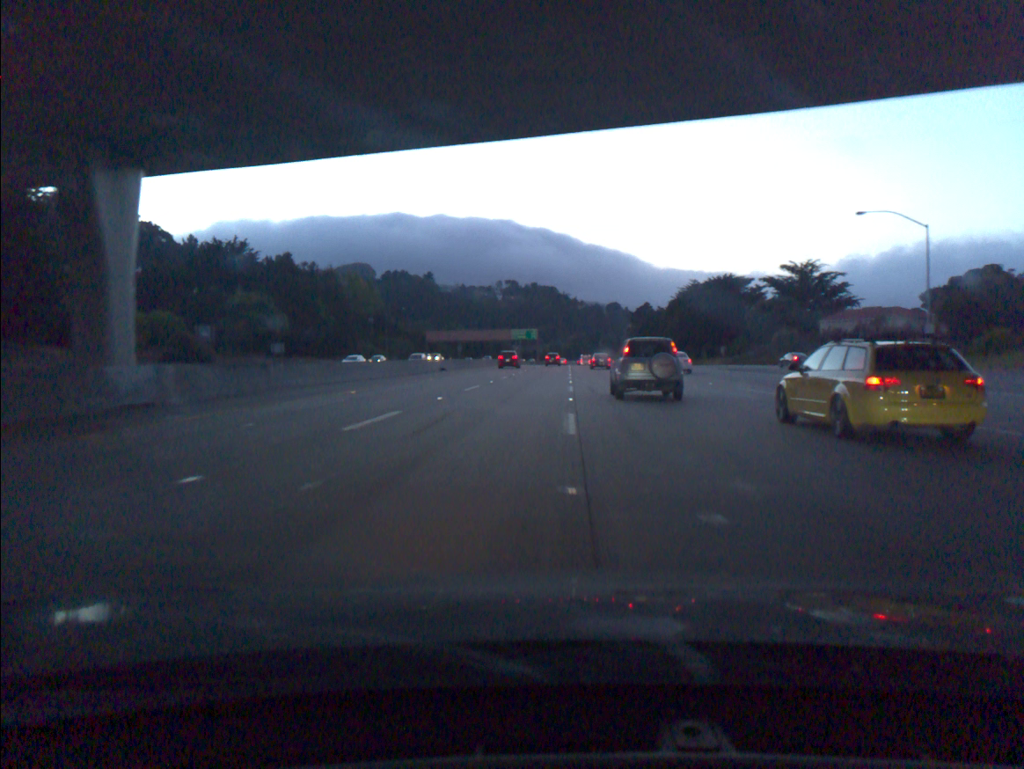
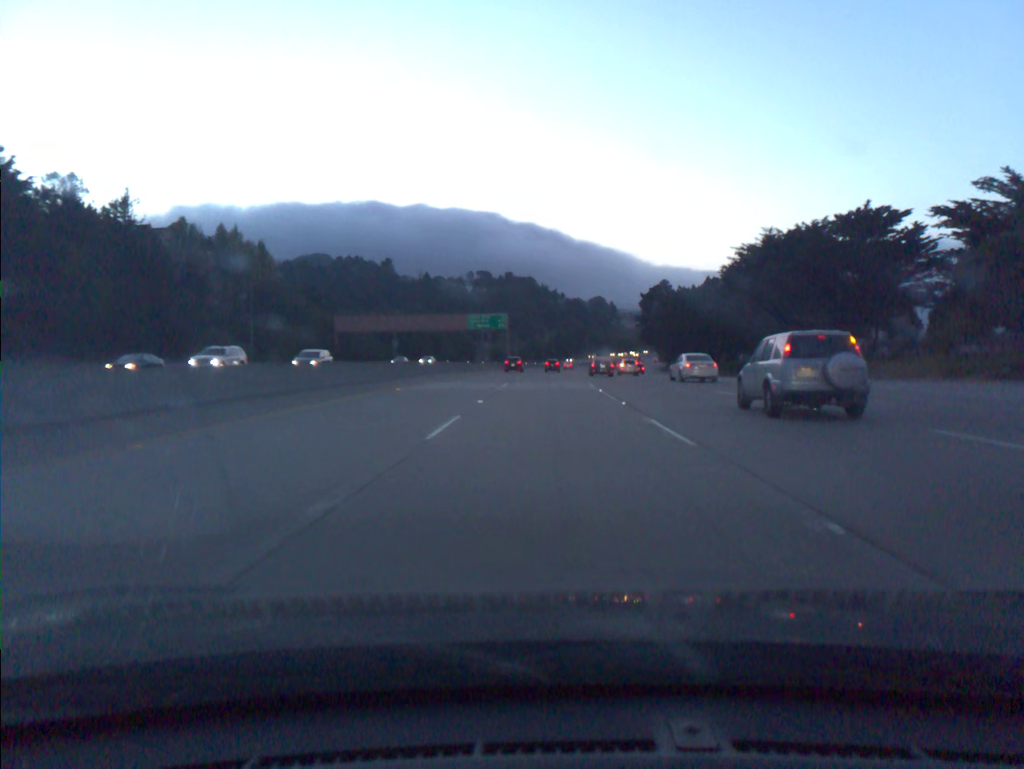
(+1.7, +72.6) m; +3°
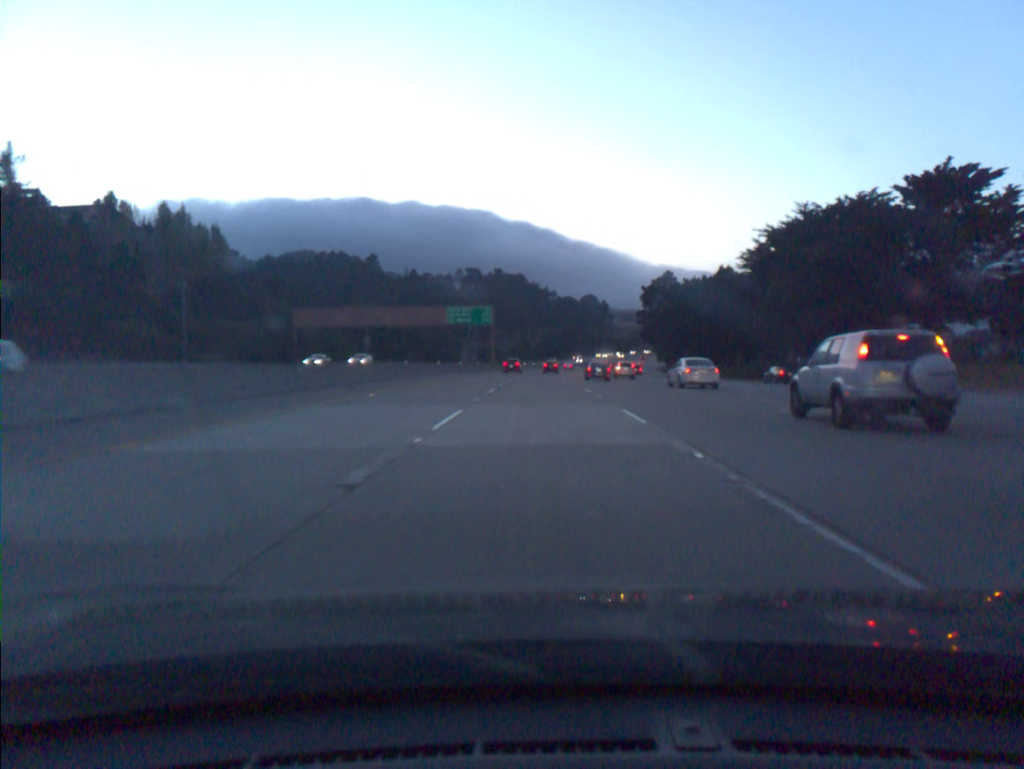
(+0.1, +18.0) m; +1°
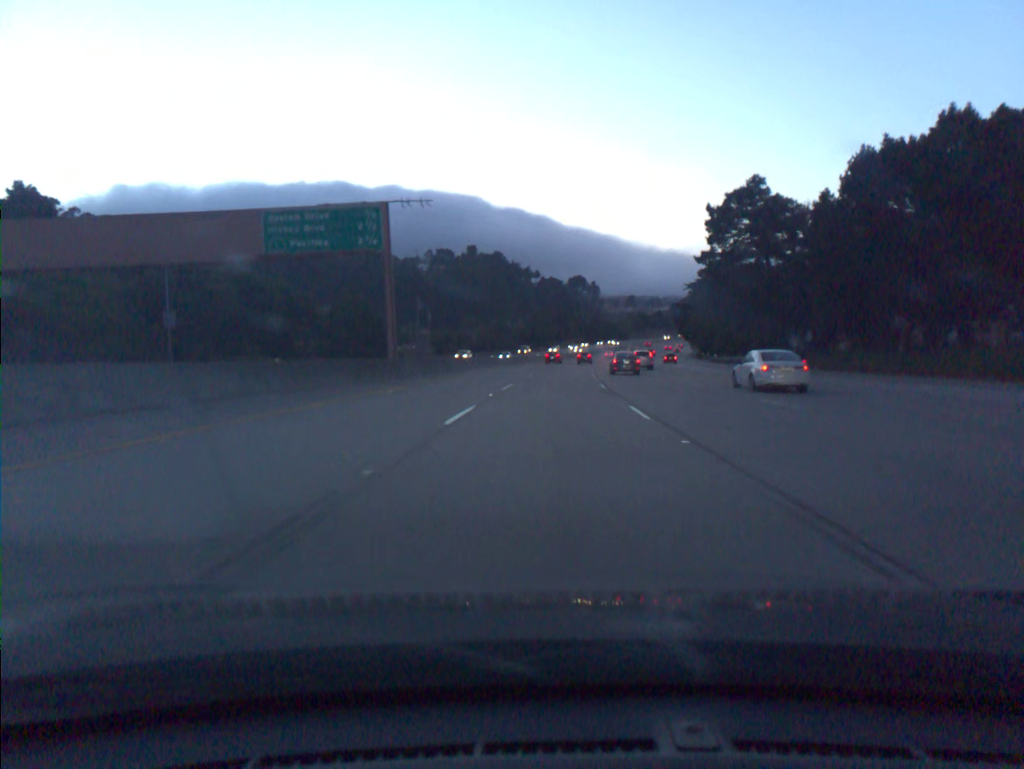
(+0.5, +72.3) m; +1°
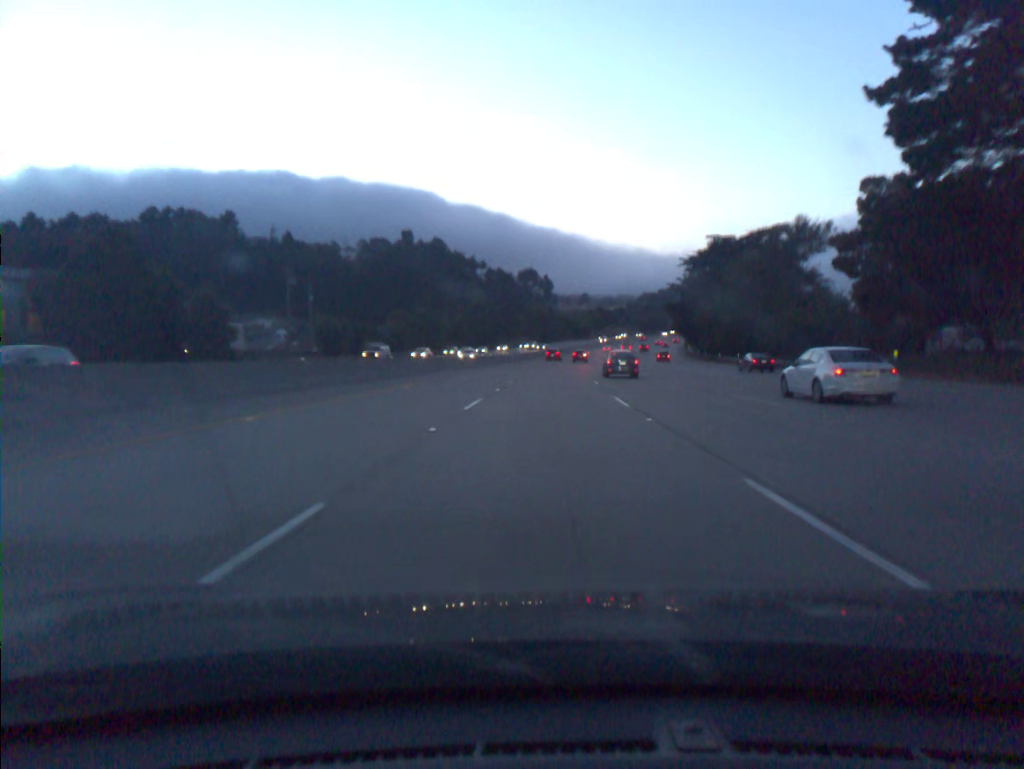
(+1.7, +54.9) m; +4°
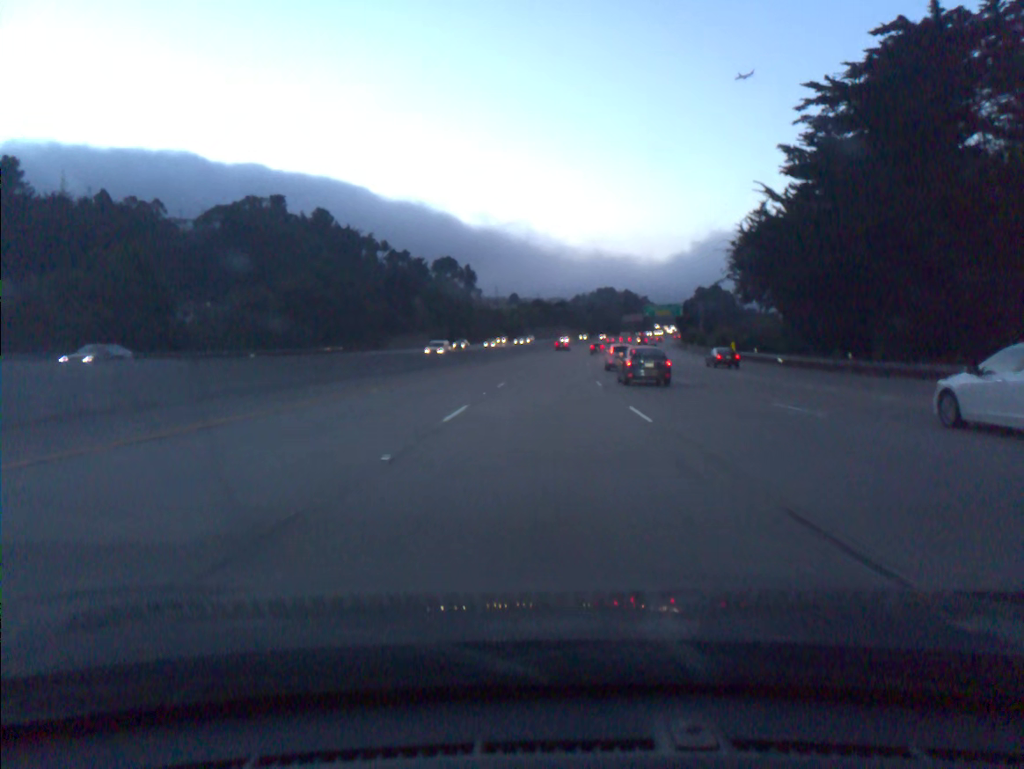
(+4.0, +91.8) m; +5°
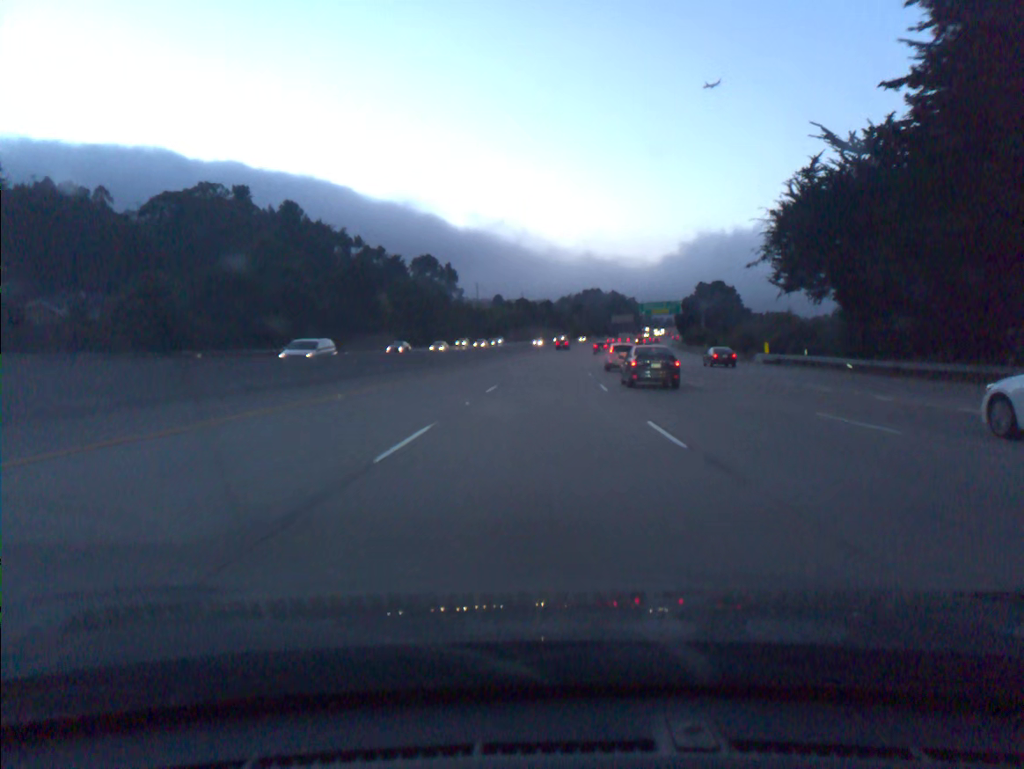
(+0.2, +18.3) m; +1°
